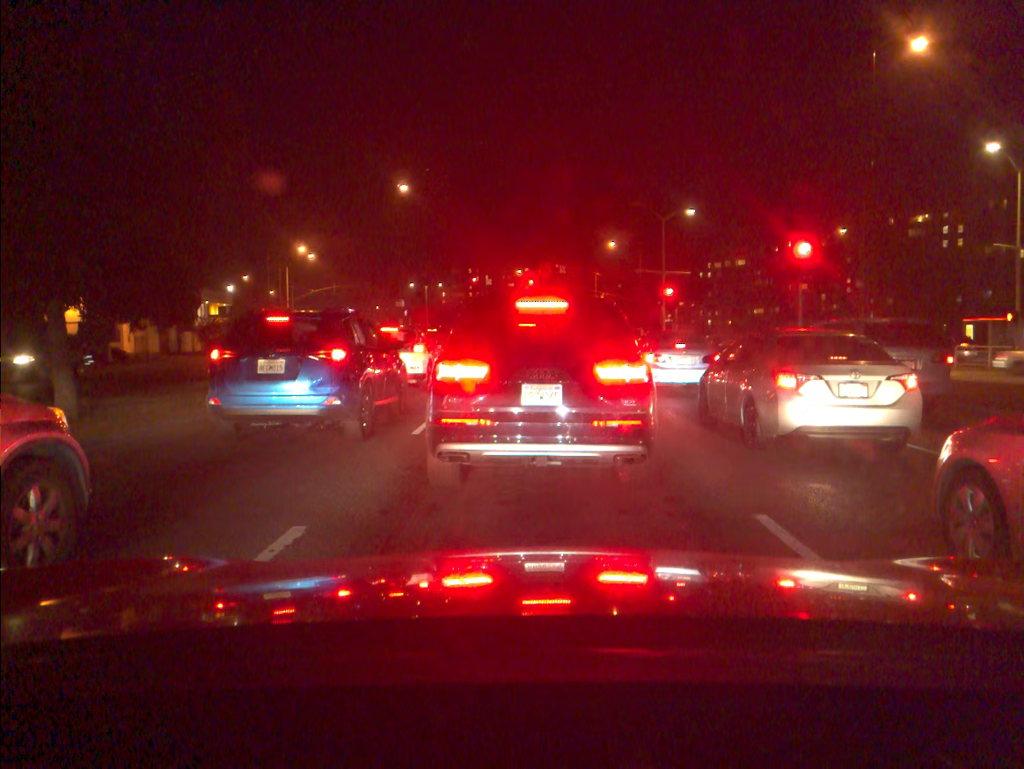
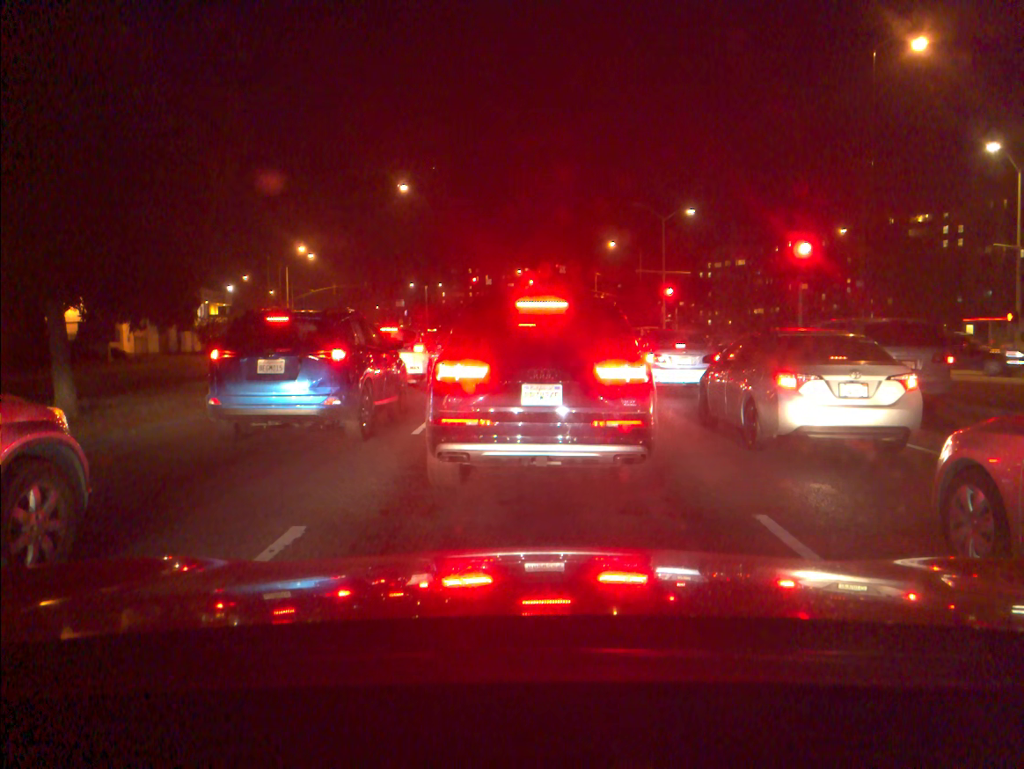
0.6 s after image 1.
(0.0, 0.0) m; 0°
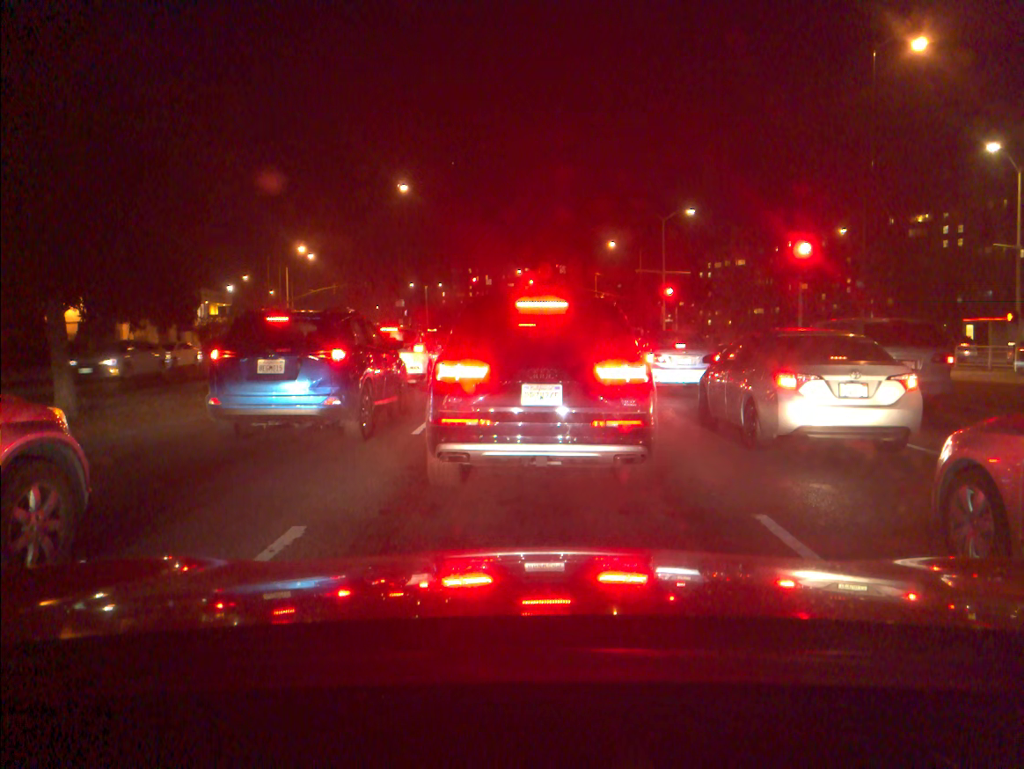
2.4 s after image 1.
(0.0, 0.0) m; 0°
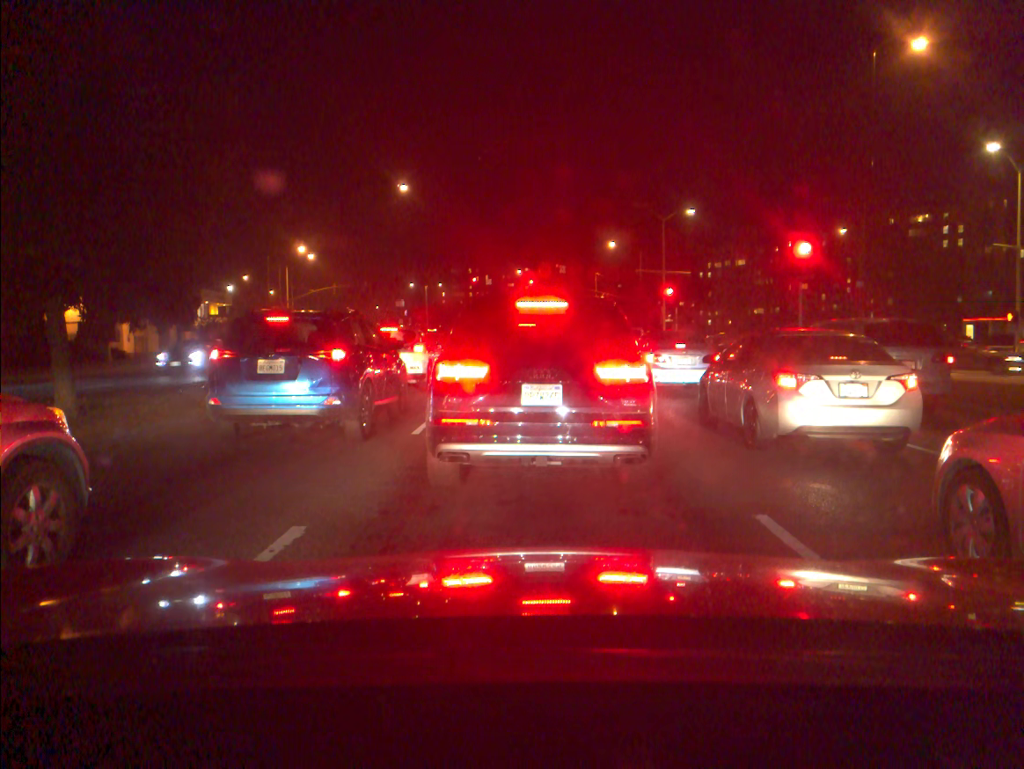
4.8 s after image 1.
(0.0, 0.0) m; 0°
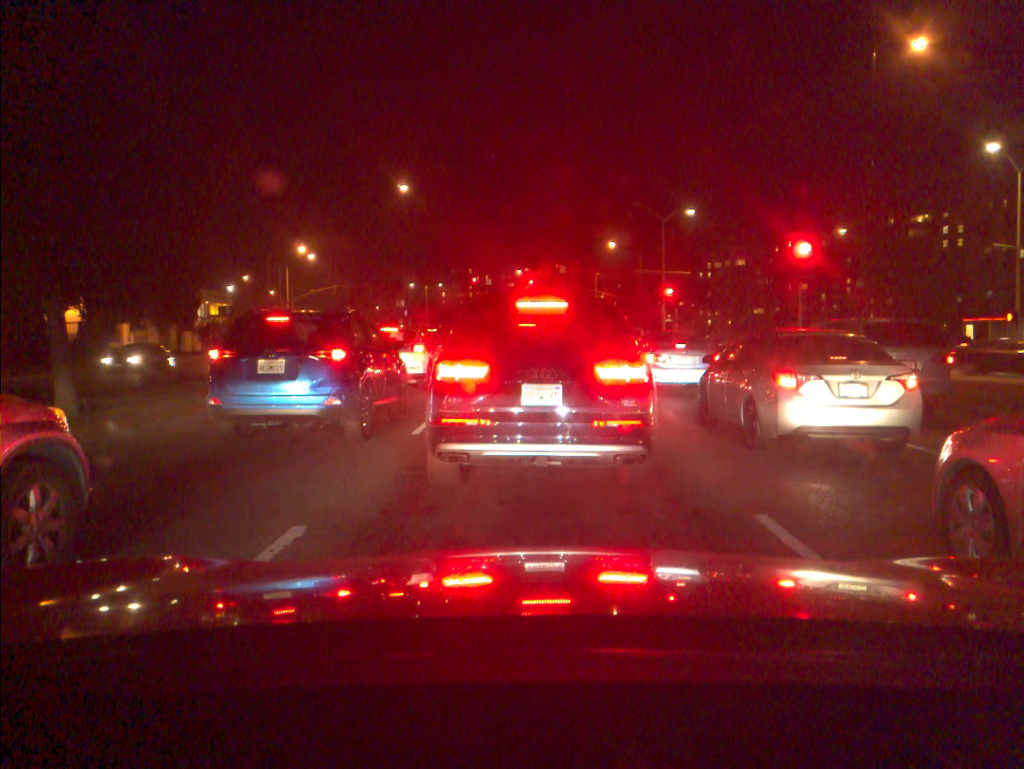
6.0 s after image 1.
(0.0, 0.0) m; 0°
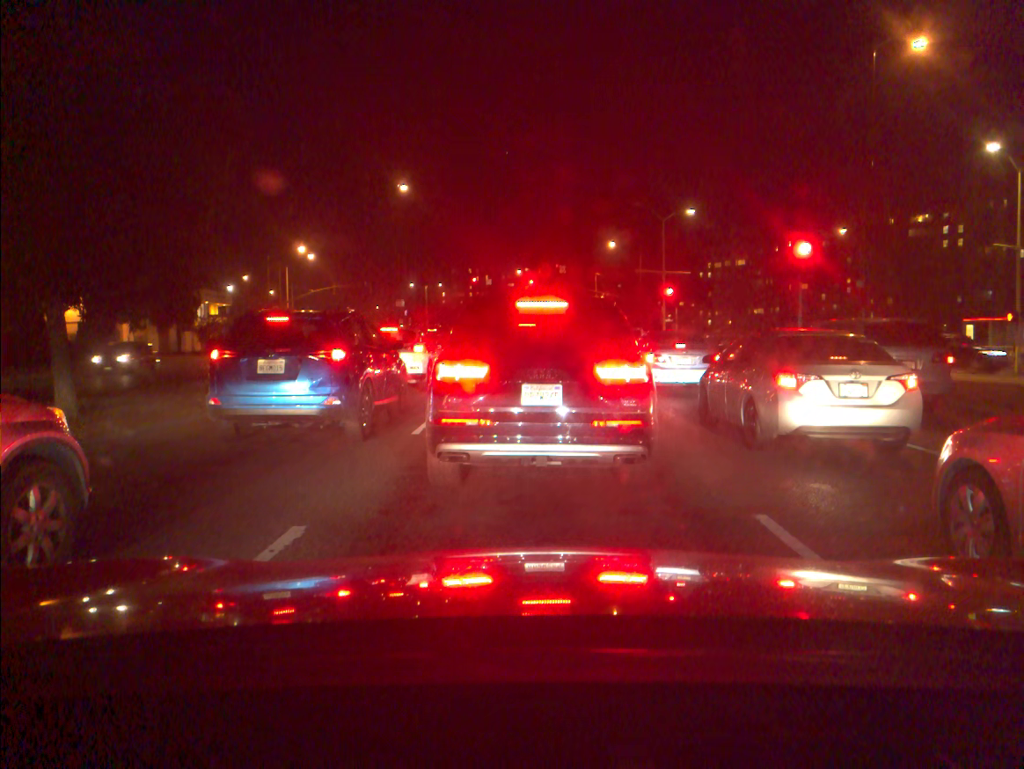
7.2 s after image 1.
(0.0, 0.0) m; 0°
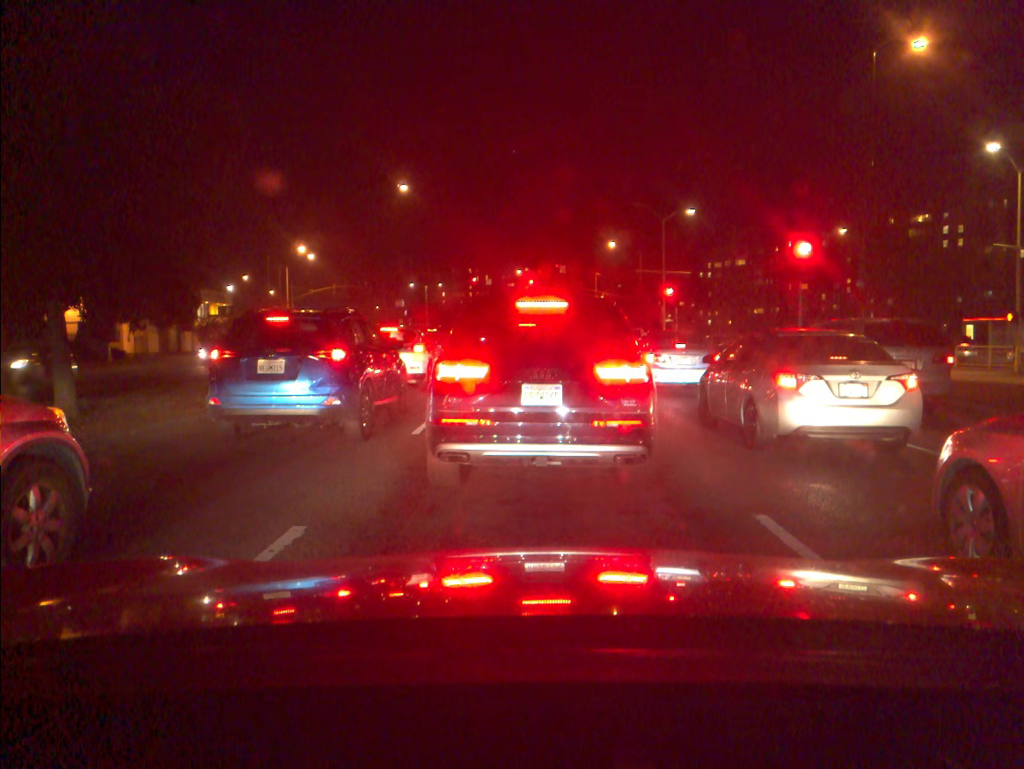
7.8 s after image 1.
(0.0, 0.0) m; 0°
